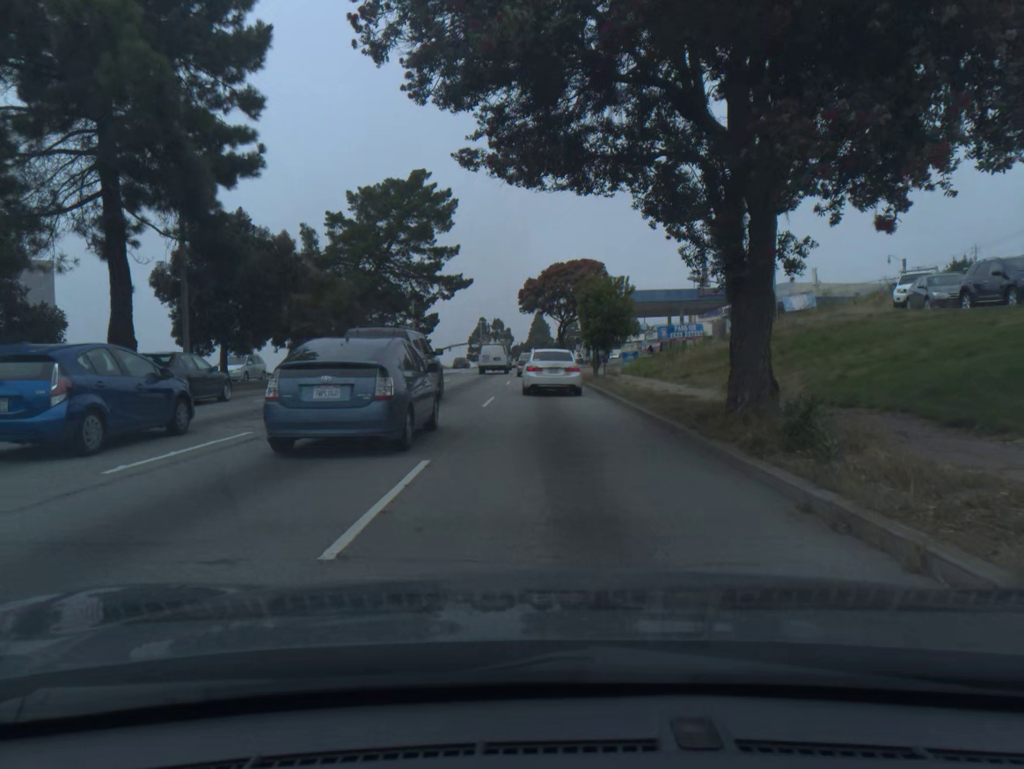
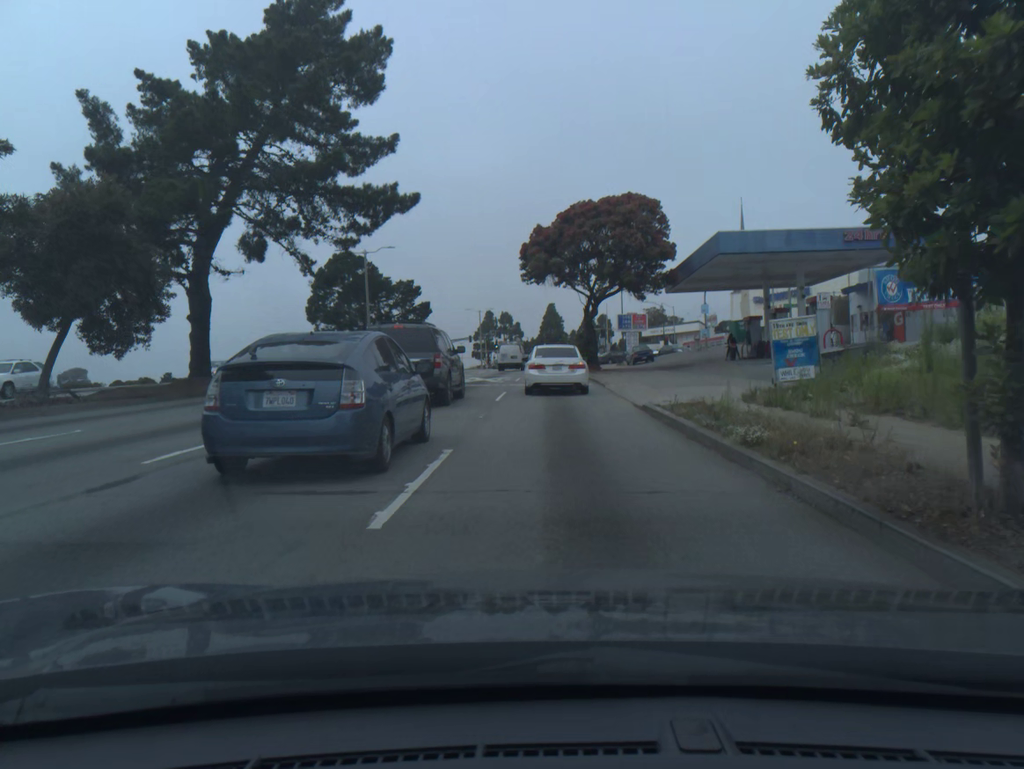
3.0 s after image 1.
(-0.3, +28.2) m; -1°
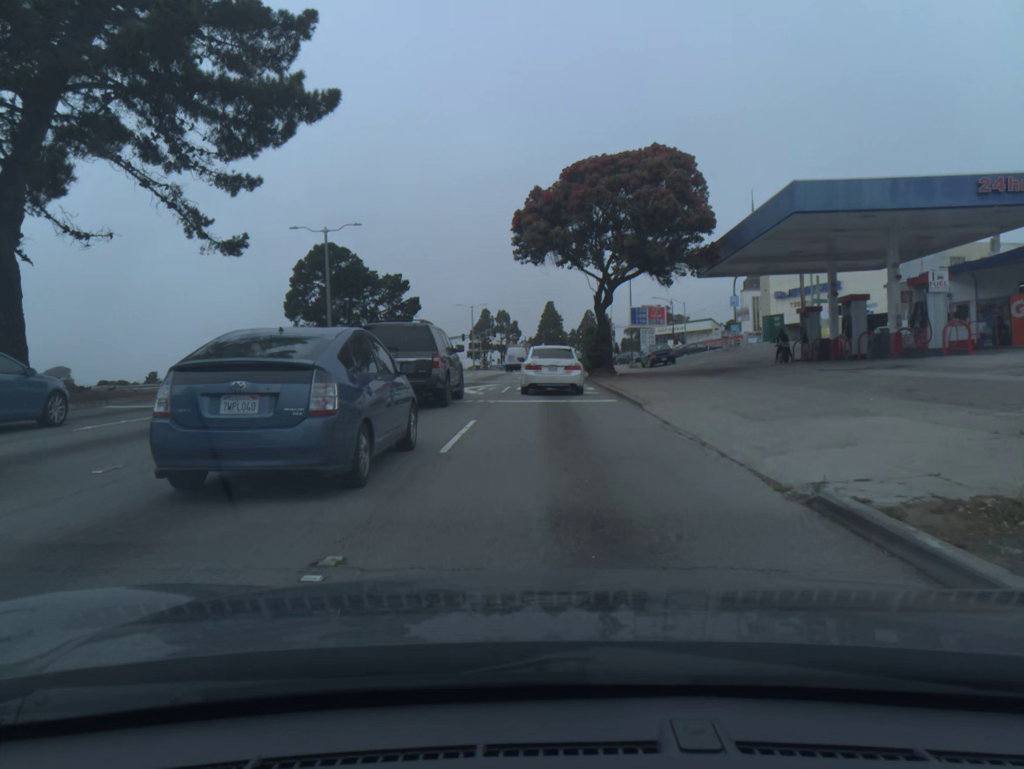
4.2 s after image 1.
(0.0, +10.7) m; 0°
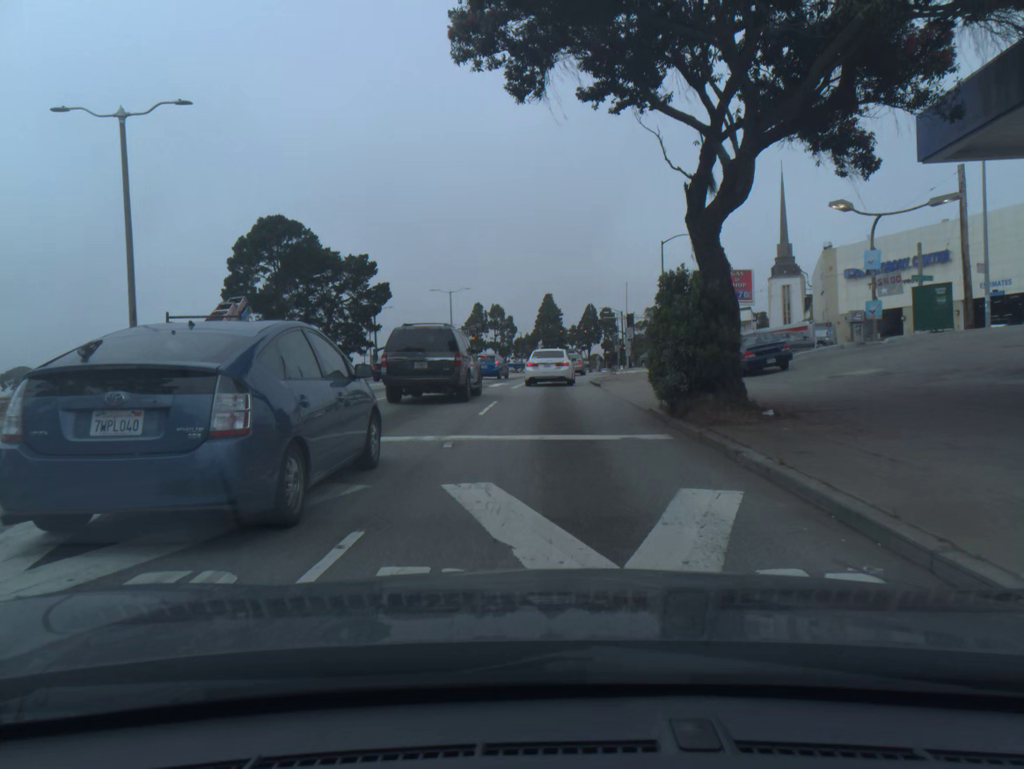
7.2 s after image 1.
(+0.1, +23.7) m; 0°
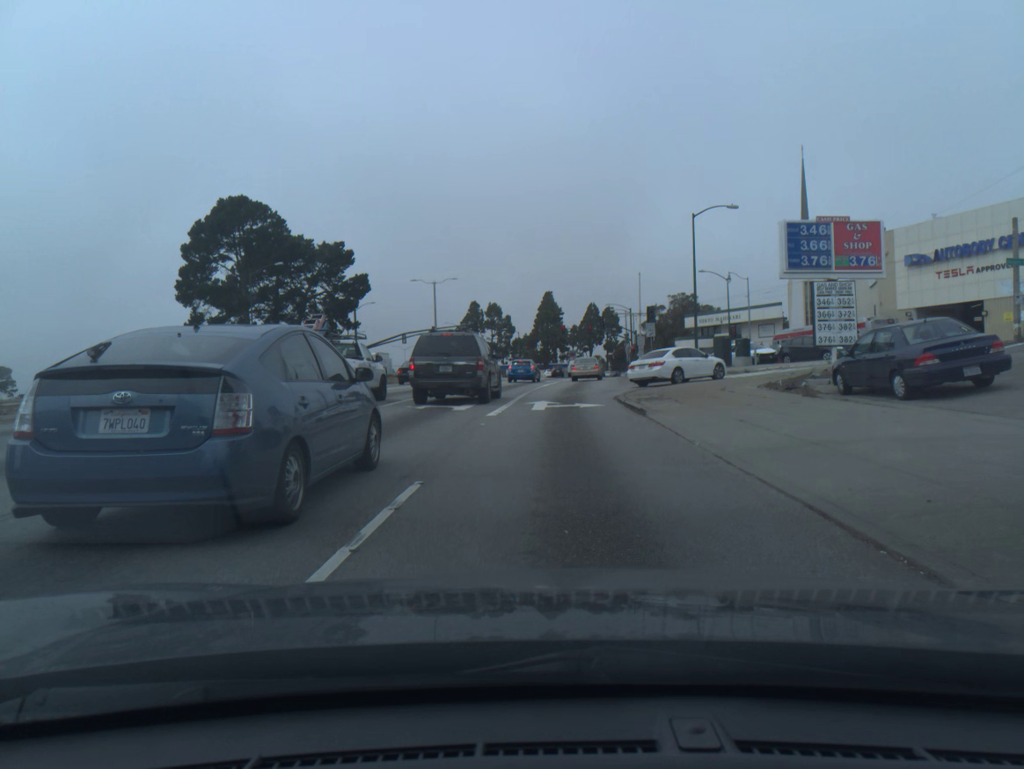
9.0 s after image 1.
(-0.1, +12.3) m; -1°
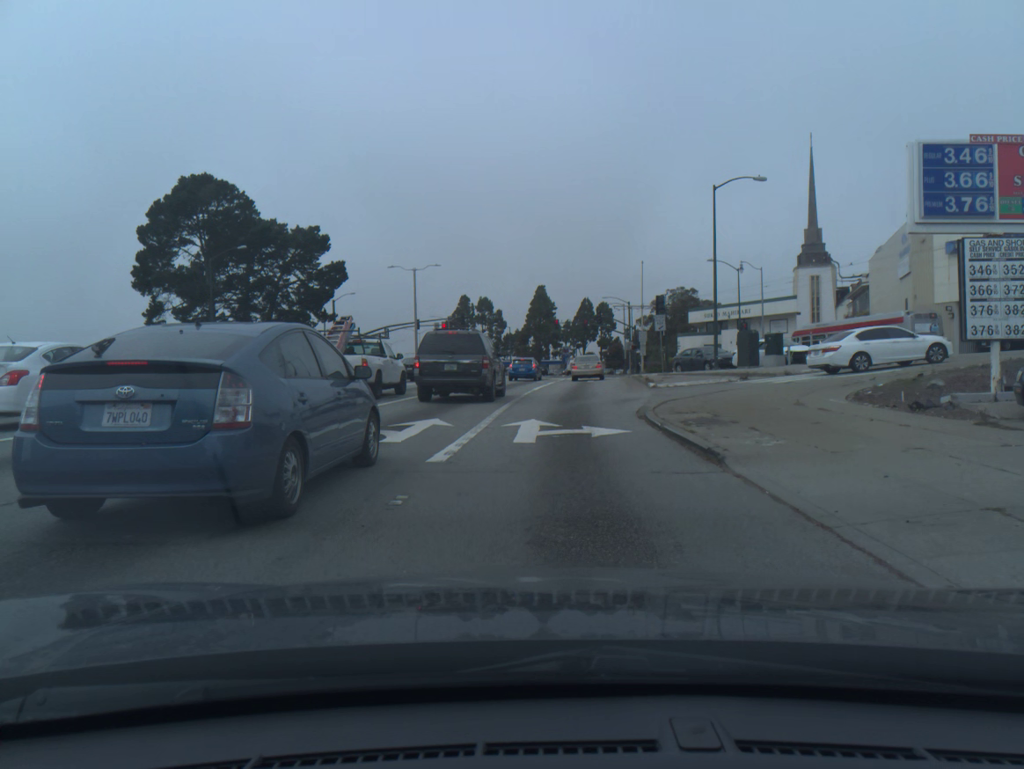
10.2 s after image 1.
(+0.1, +7.4) m; +1°
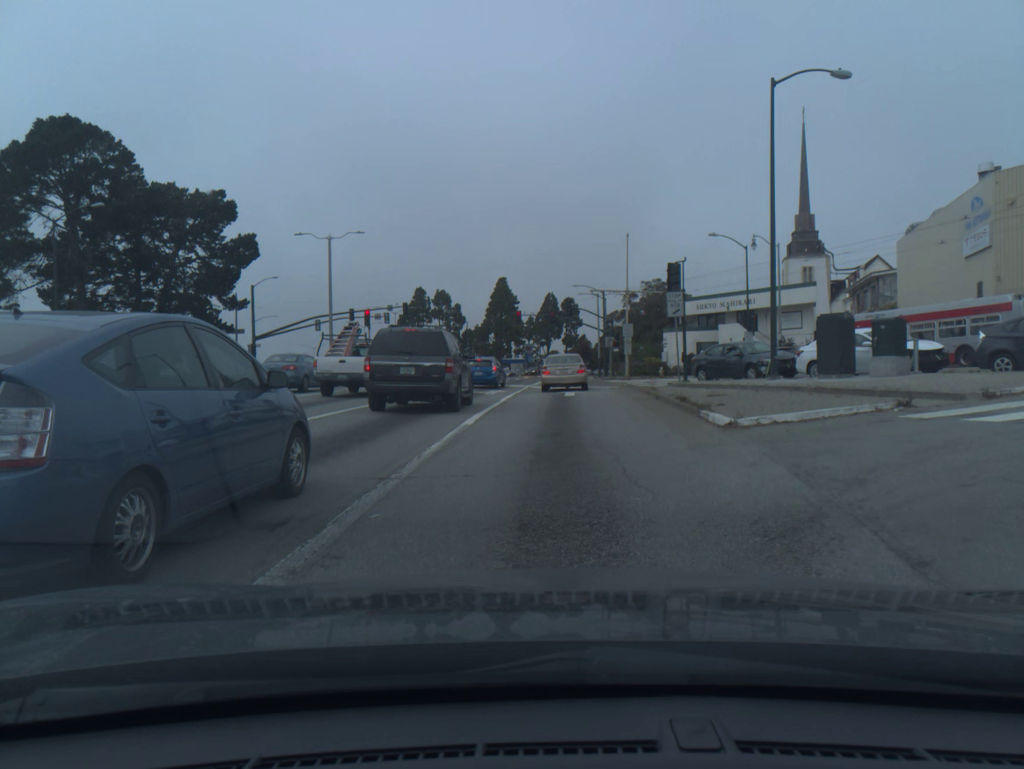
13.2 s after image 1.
(+0.4, +16.0) m; +3°
